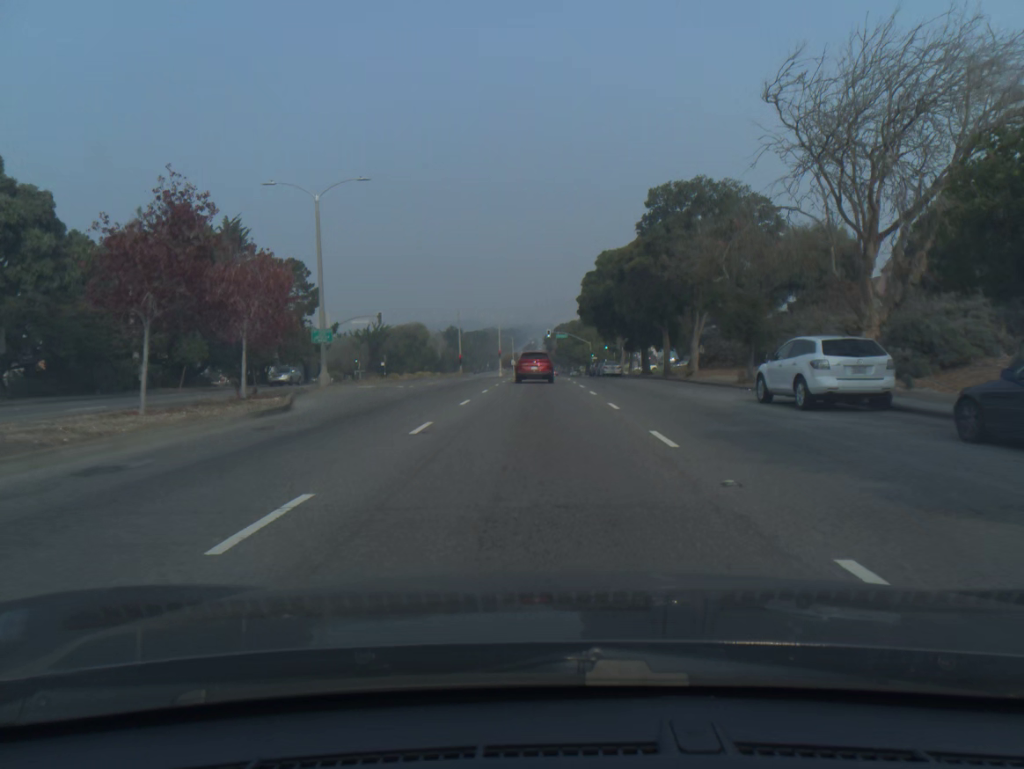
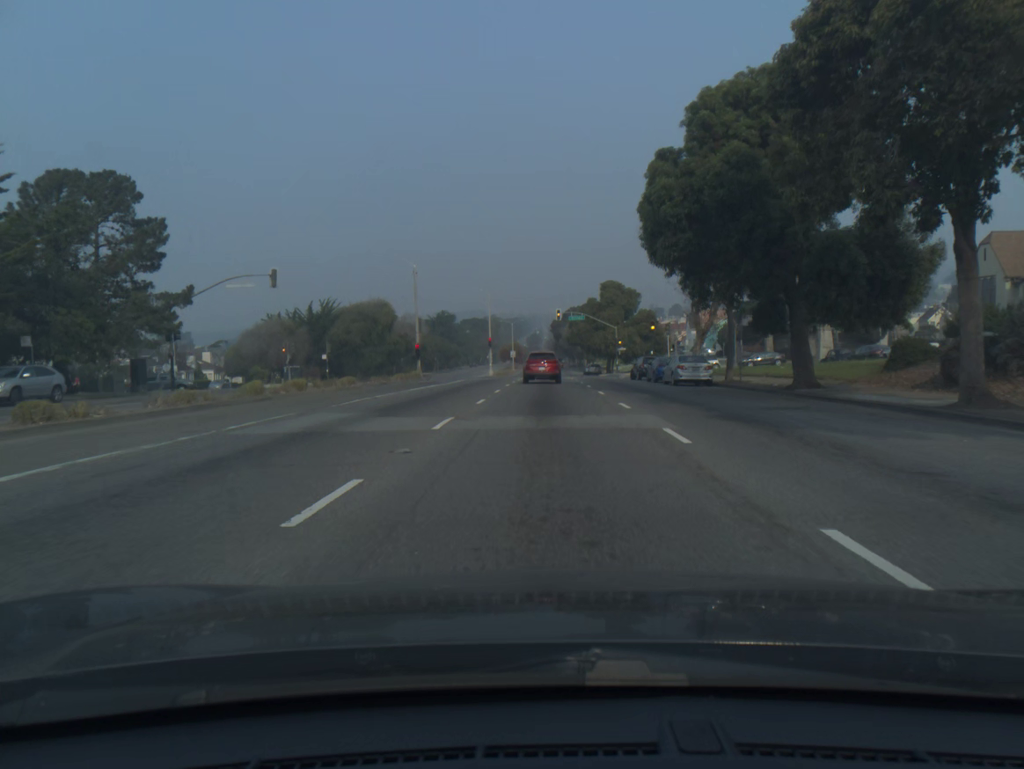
(-0.2, +35.8) m; 0°
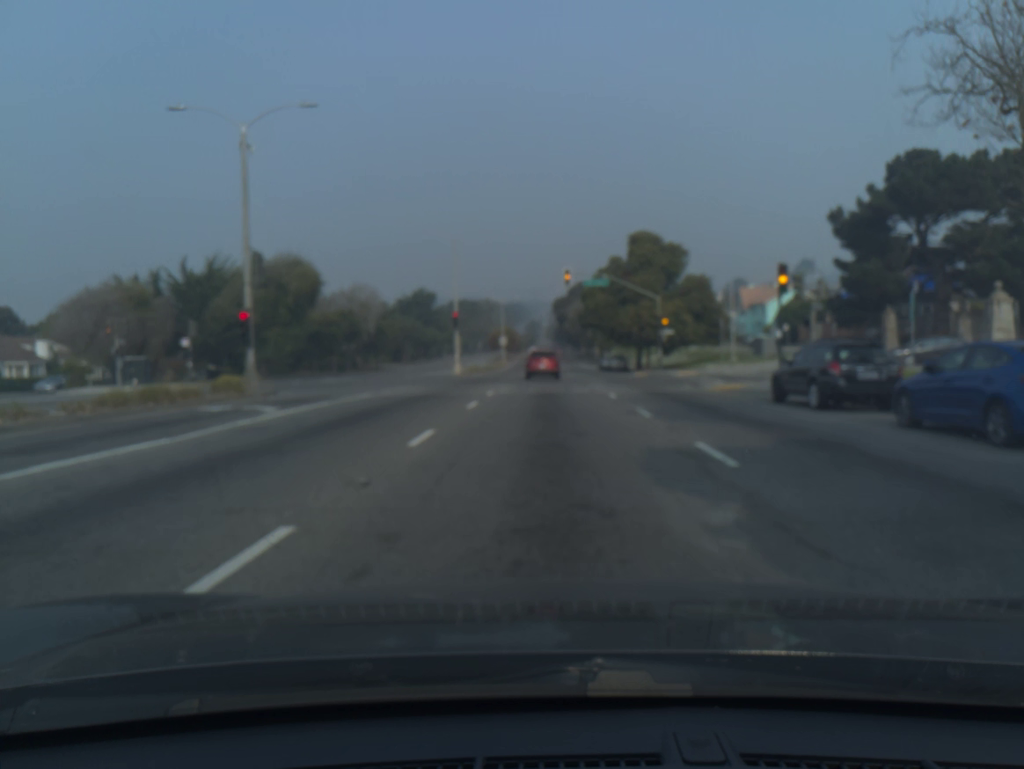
(+0.1, +32.1) m; 0°
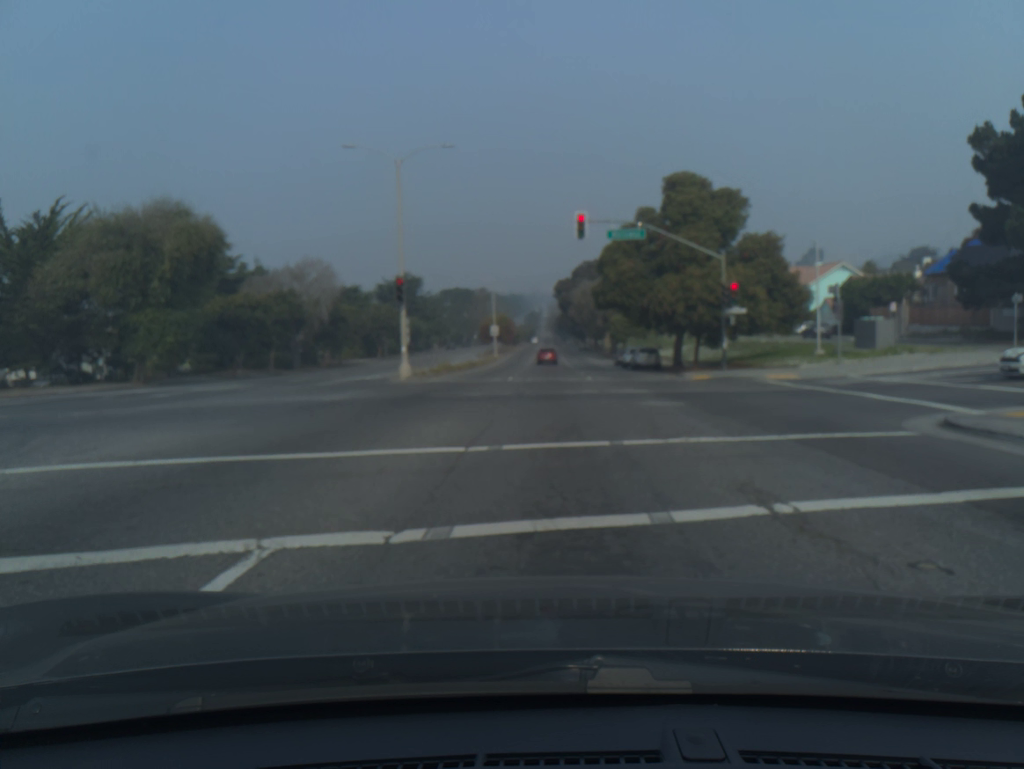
(-0.1, +21.7) m; 0°
